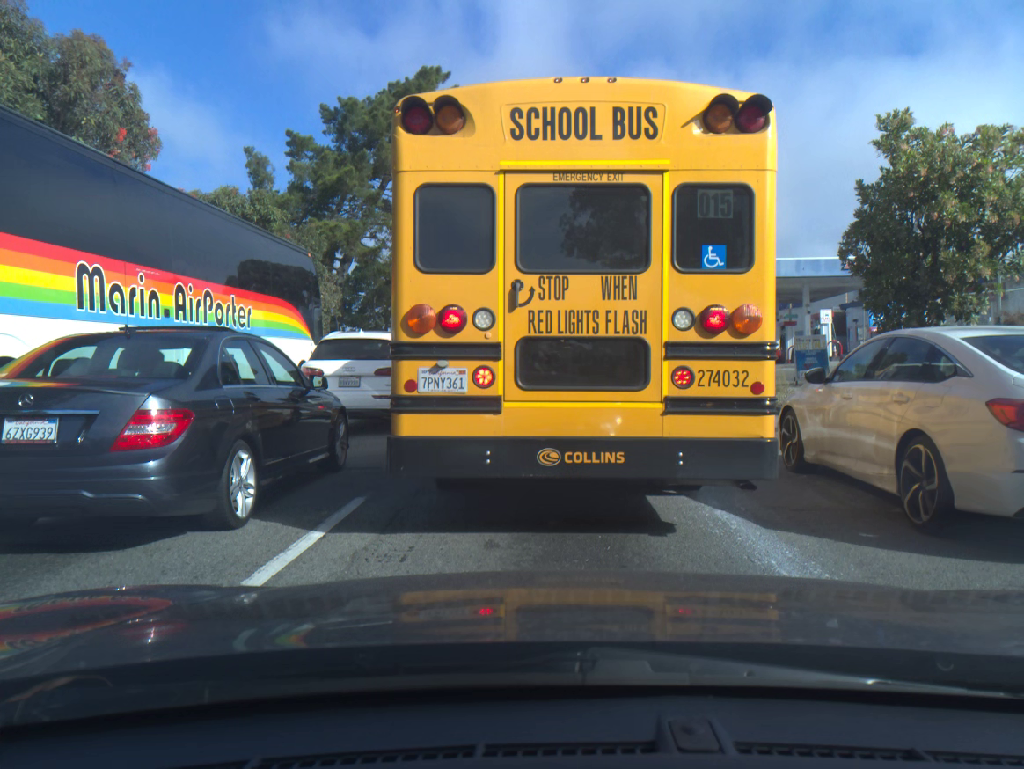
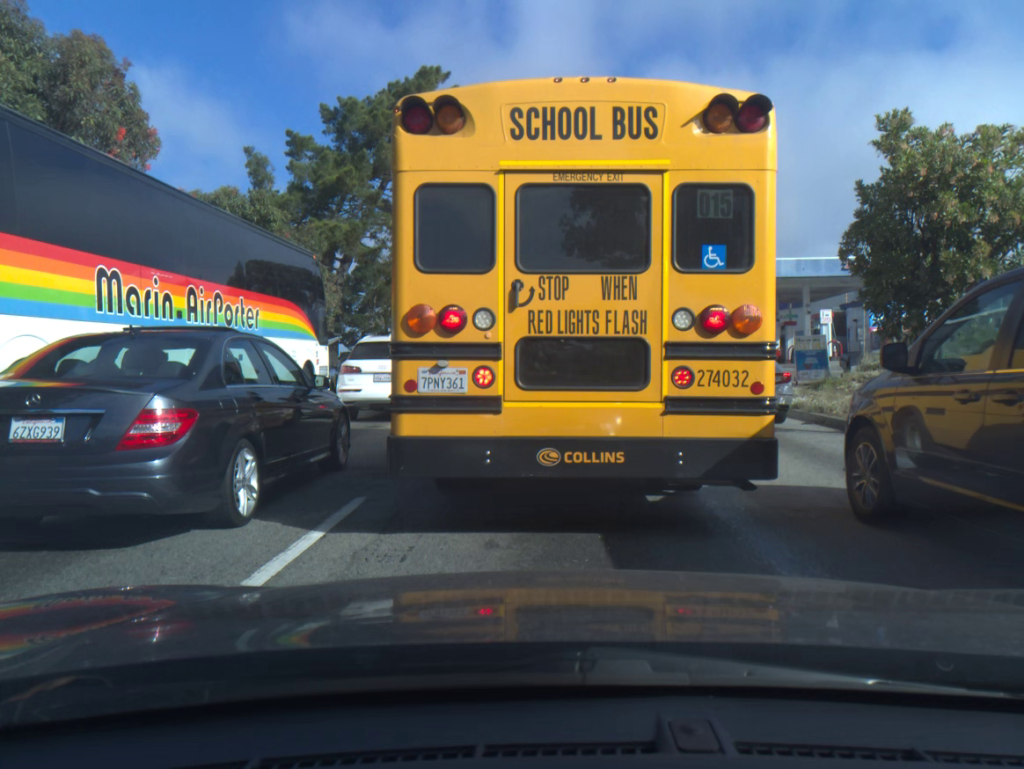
(0.0, 0.0) m; 0°
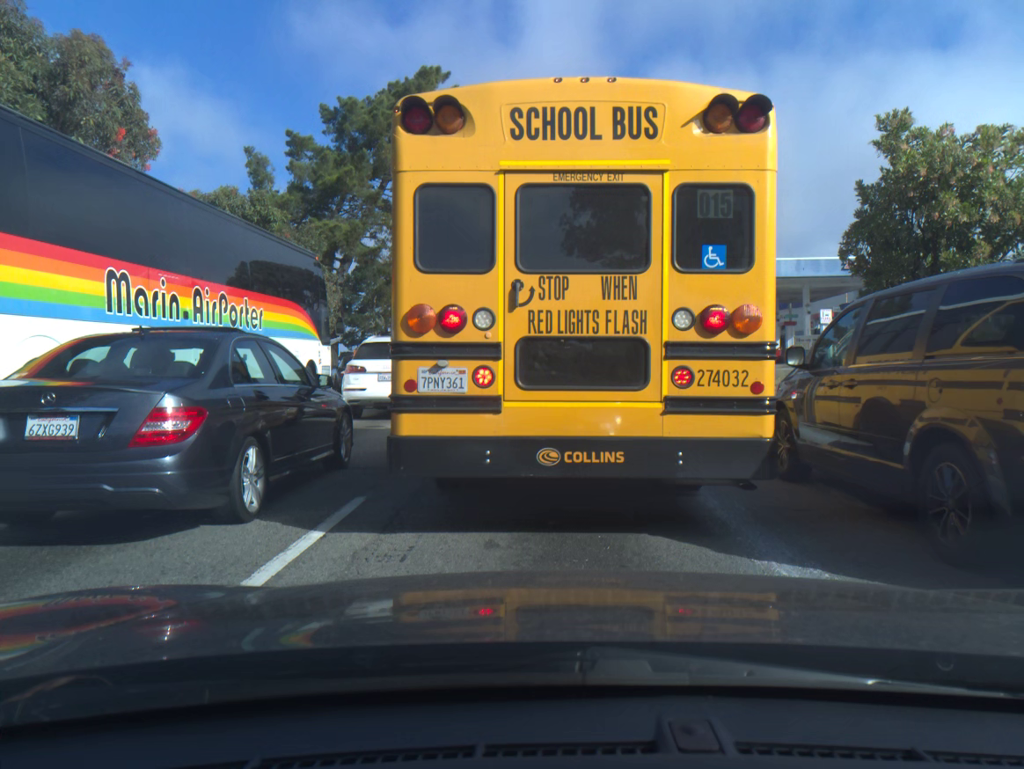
(0.0, 0.0) m; 0°
